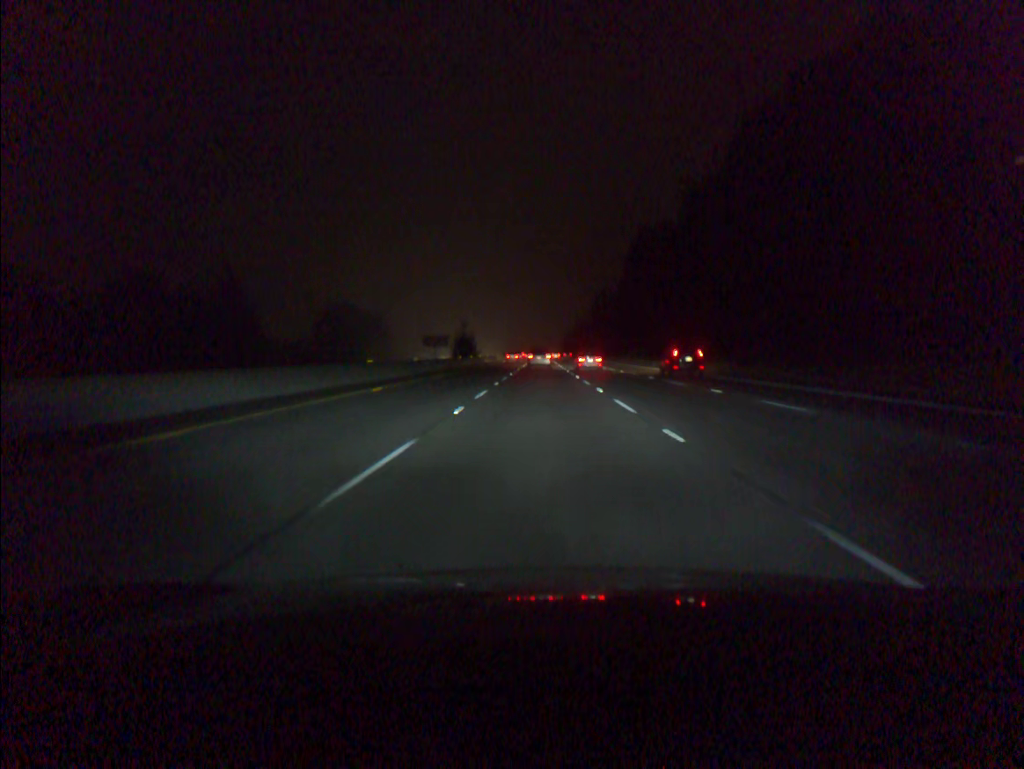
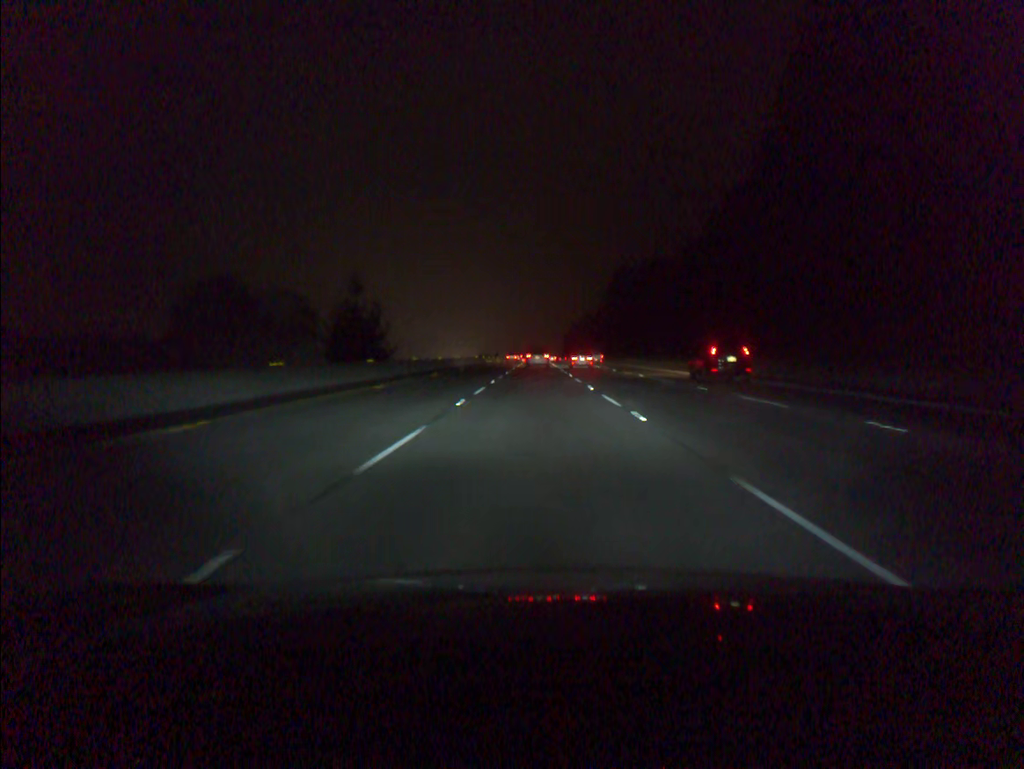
(+0.4, +86.2) m; 0°
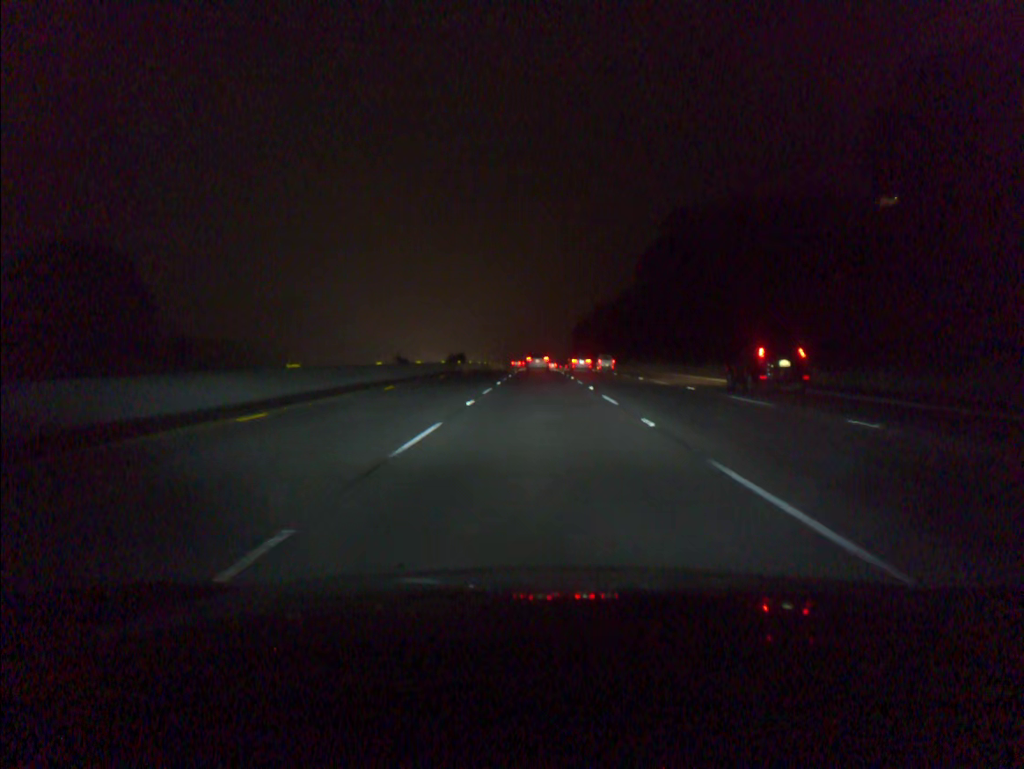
(-0.2, +86.2) m; 0°
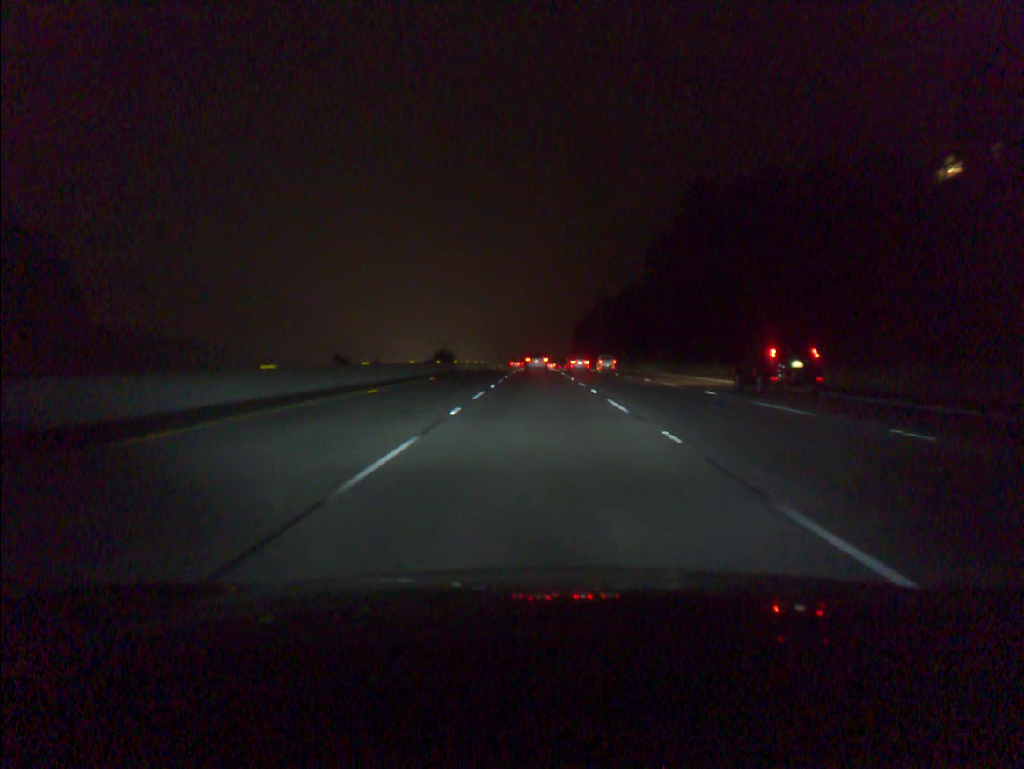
(0.0, +17.4) m; 0°
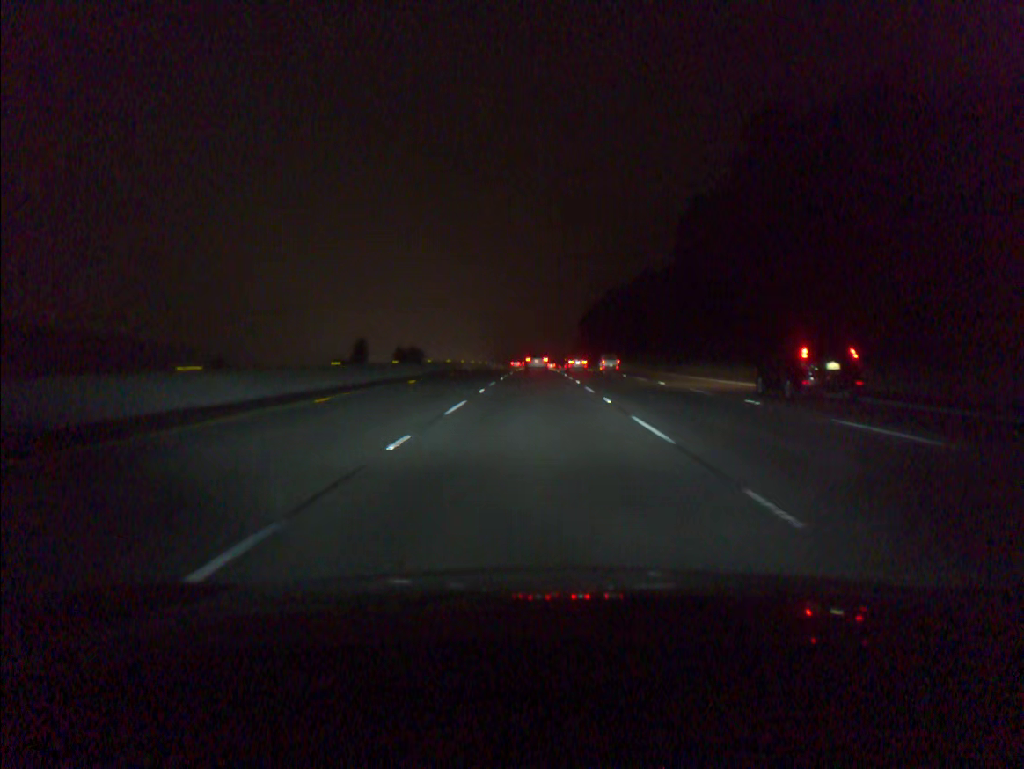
(0.0, +34.9) m; 0°
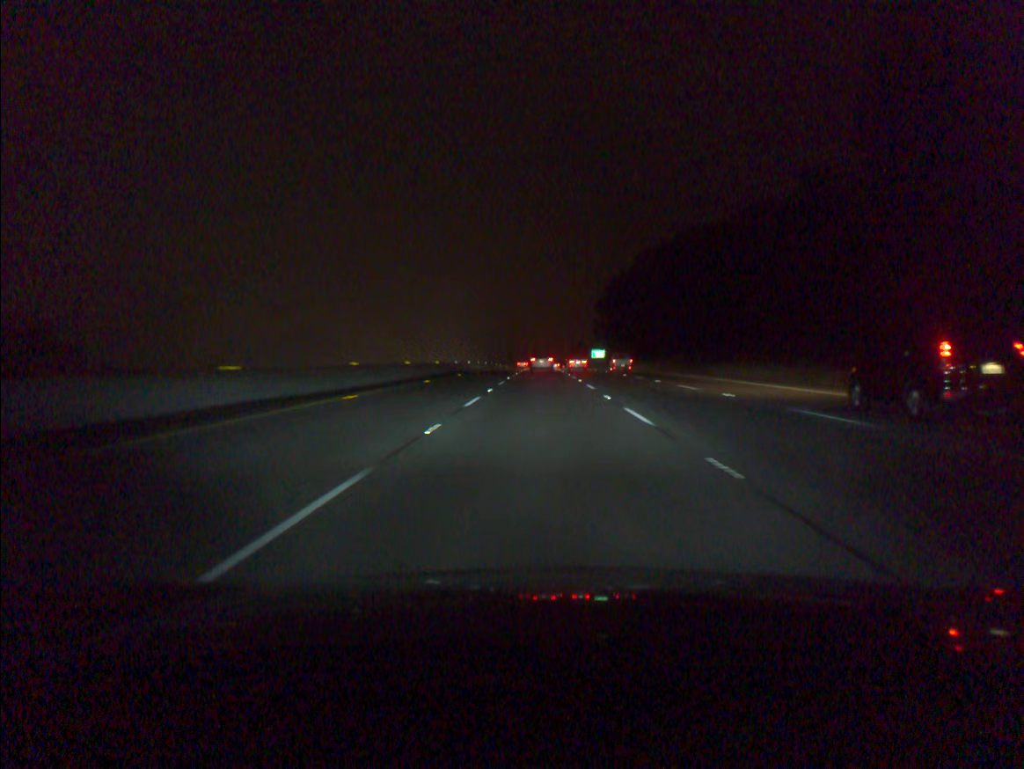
(-0.2, +70.4) m; 0°
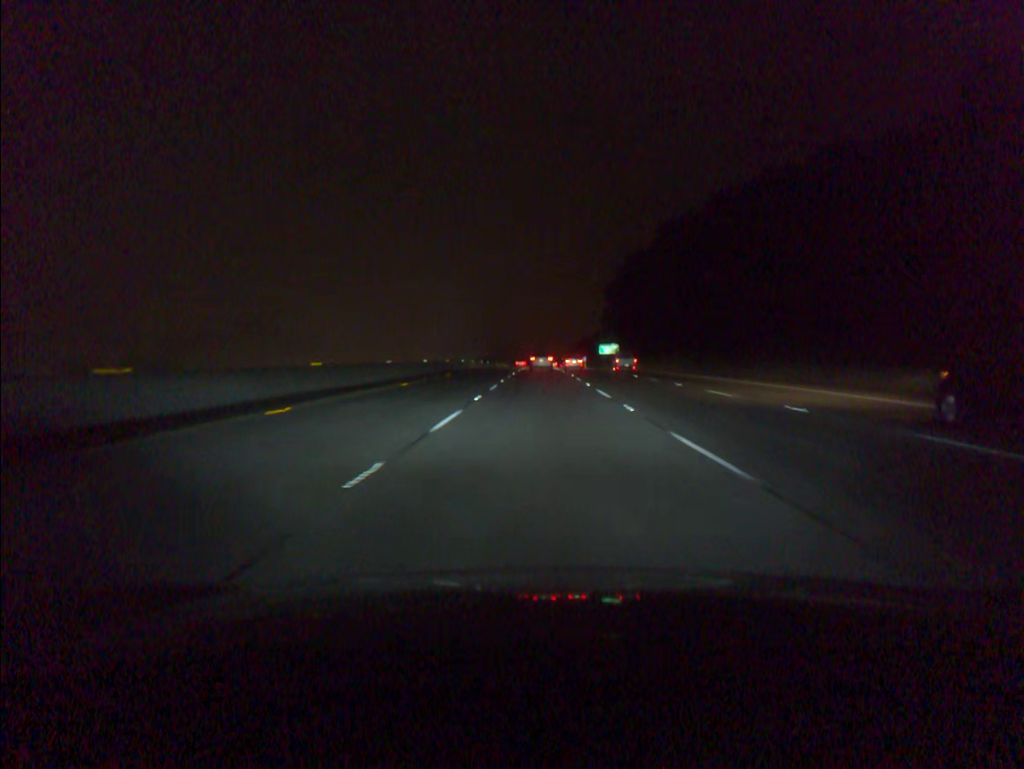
(0.0, +35.4) m; 0°
